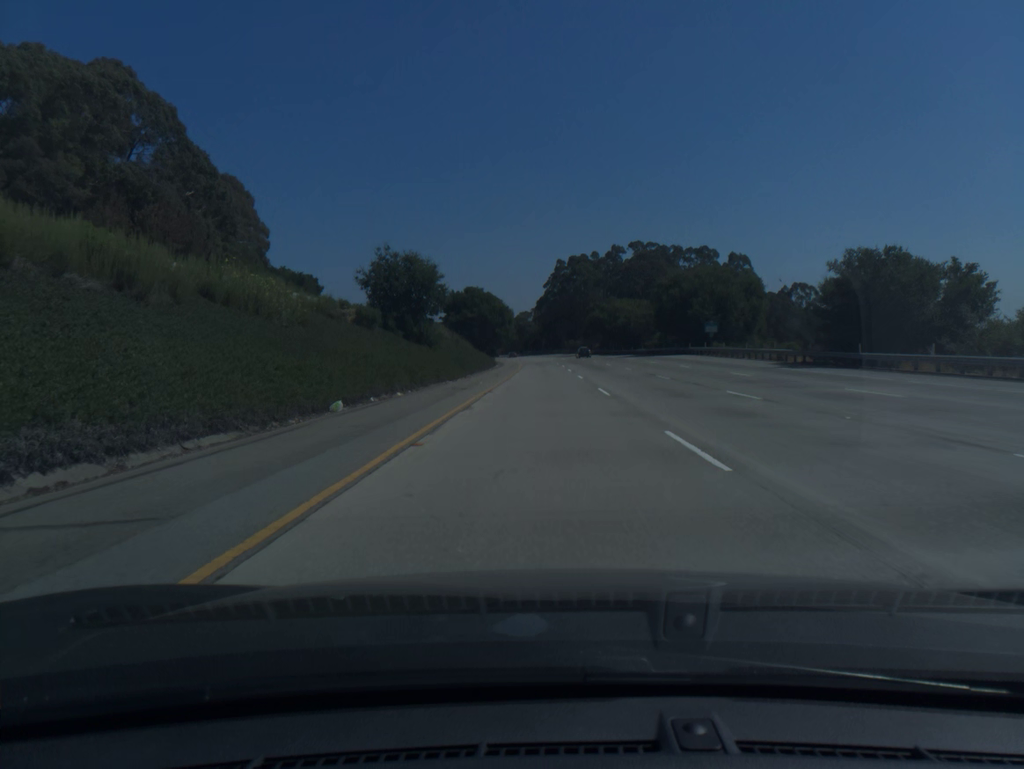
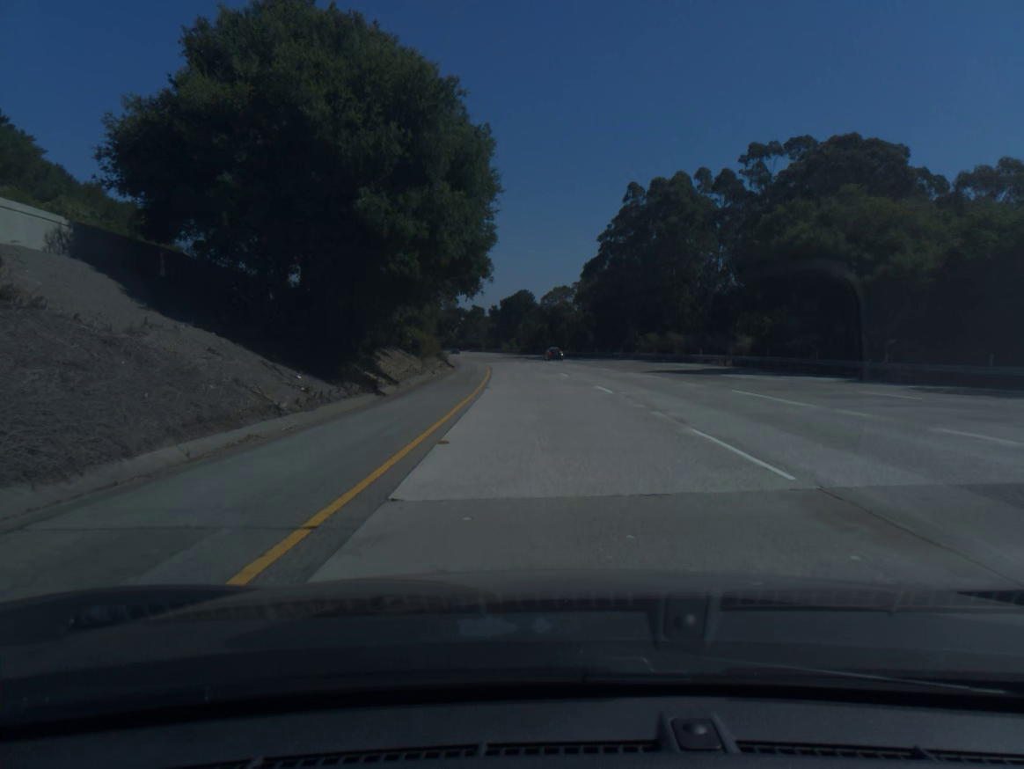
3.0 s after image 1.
(-1.2, +102.4) m; -2°
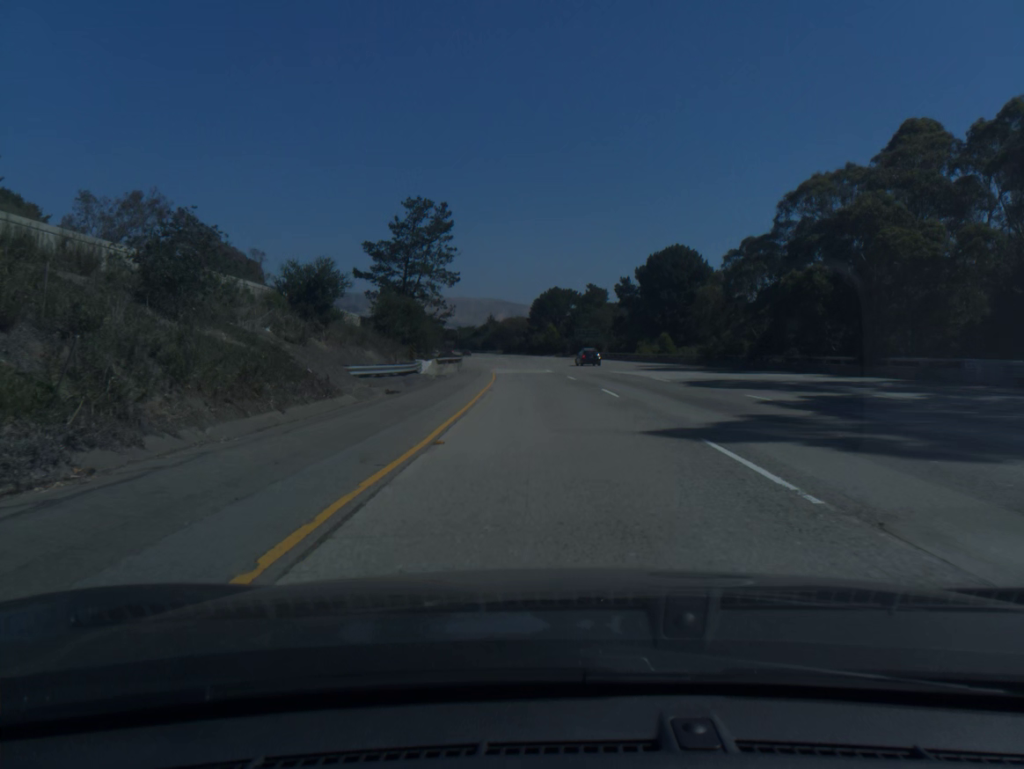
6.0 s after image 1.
(-7.6, +102.0) m; -9°
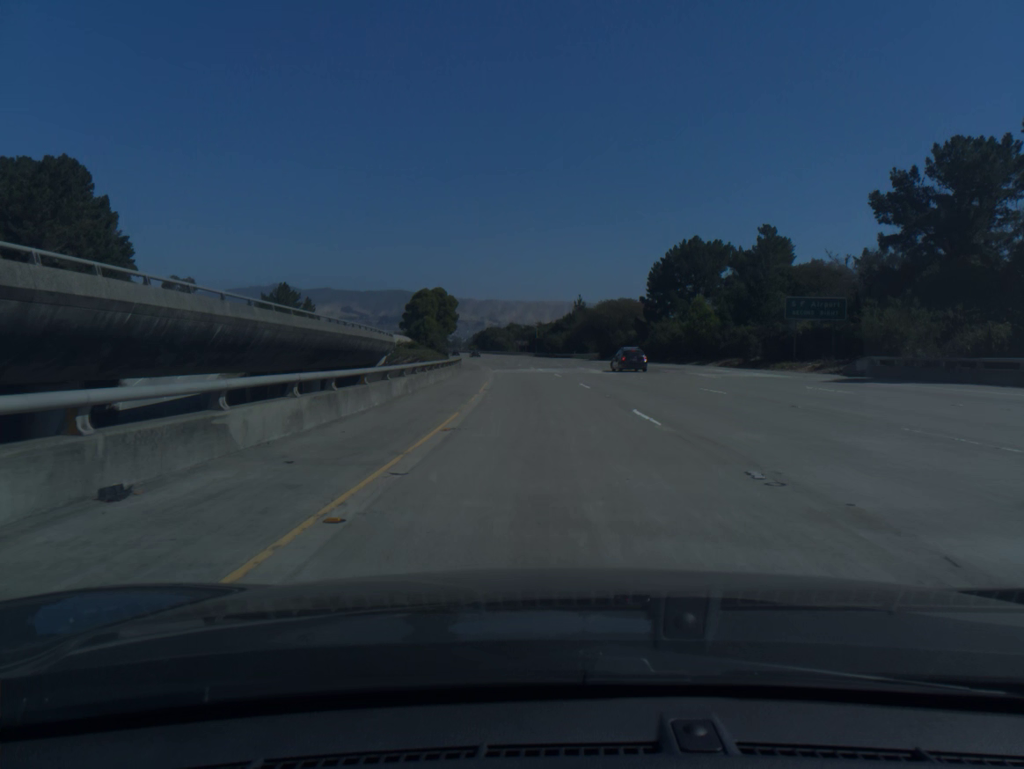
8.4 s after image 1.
(-4.3, +81.8) m; -7°
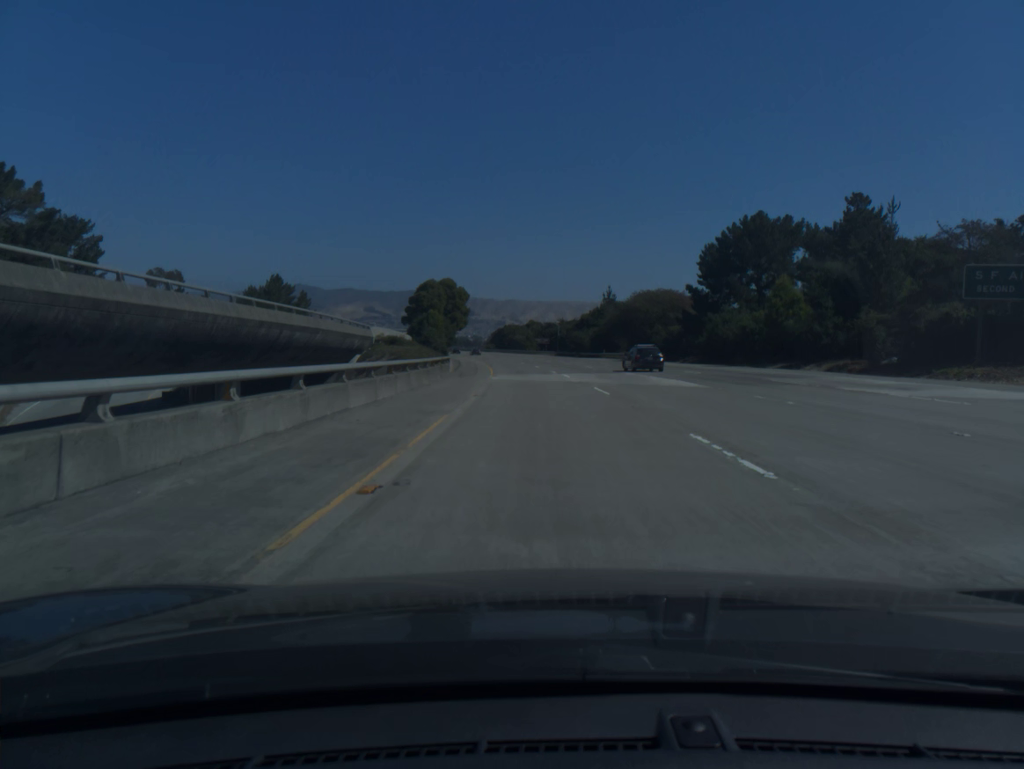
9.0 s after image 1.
(-0.3, +20.5) m; -2°
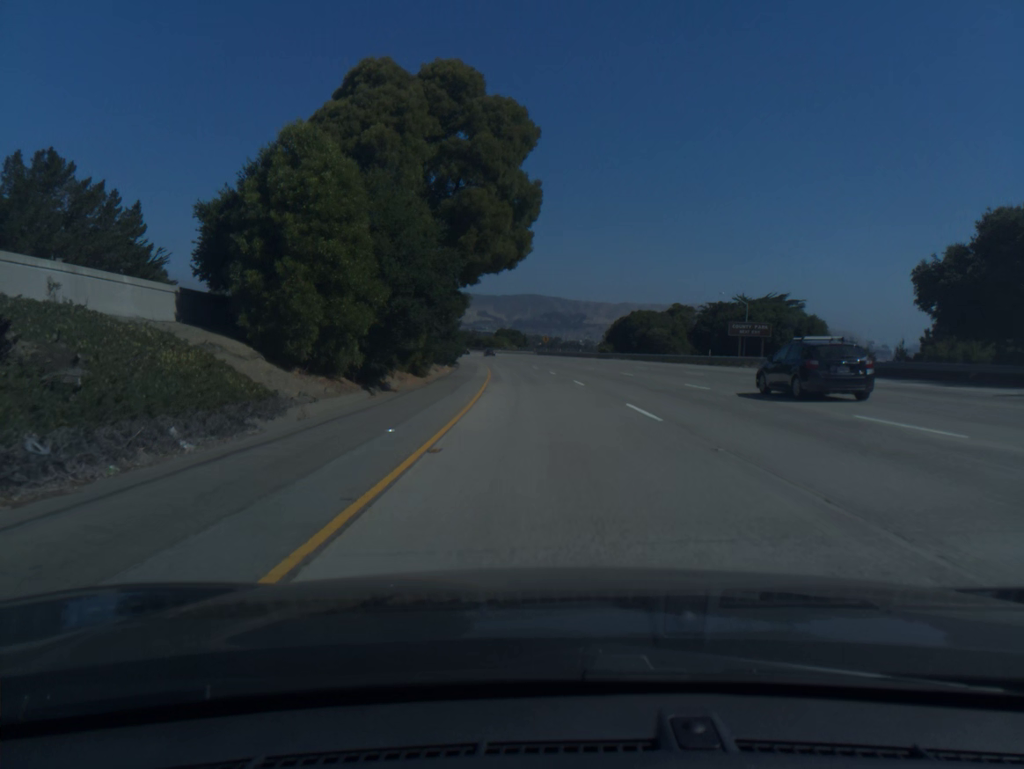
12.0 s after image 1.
(-7.3, +102.2) m; -8°
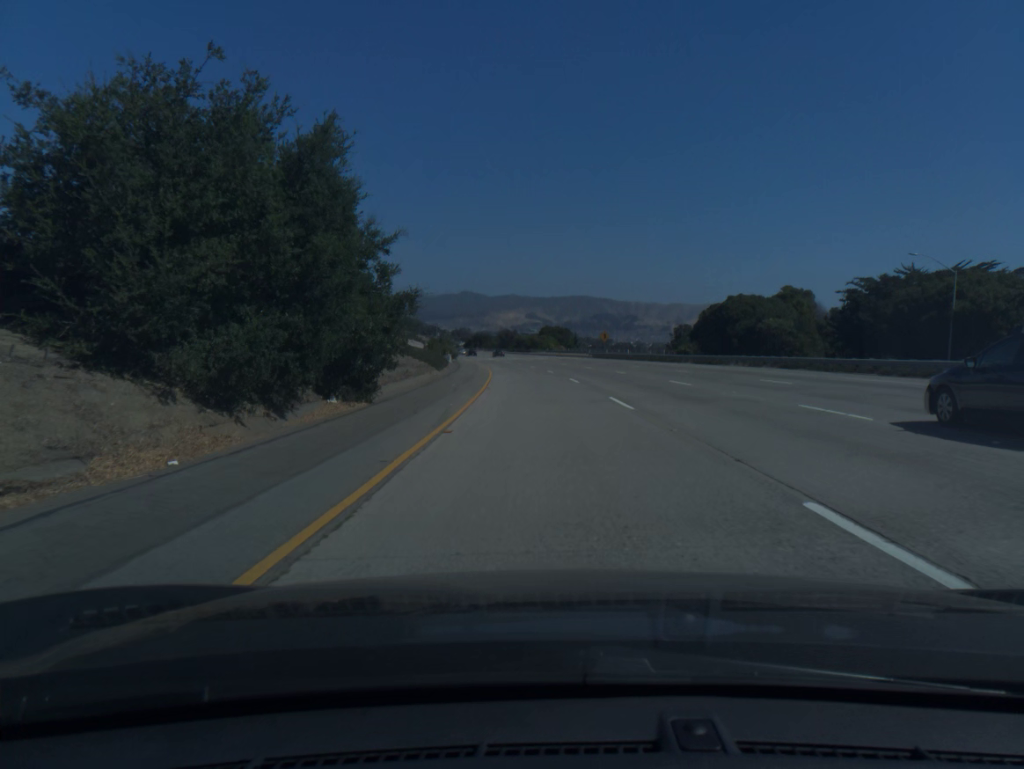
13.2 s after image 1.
(-1.1, +41.0) m; -3°
